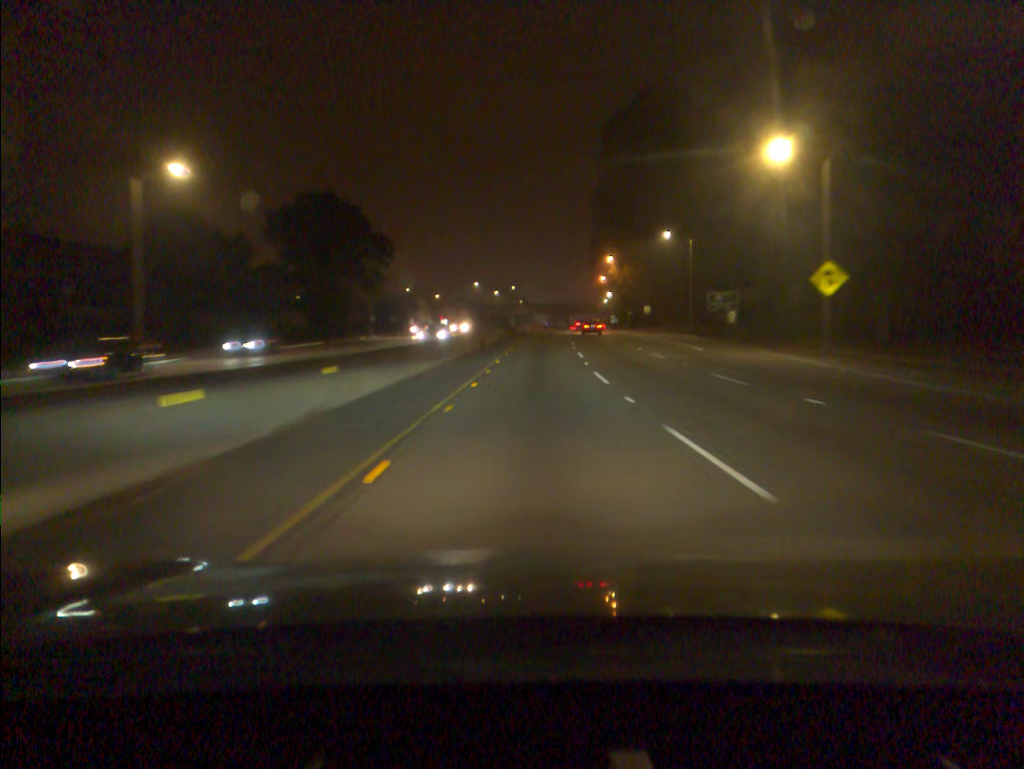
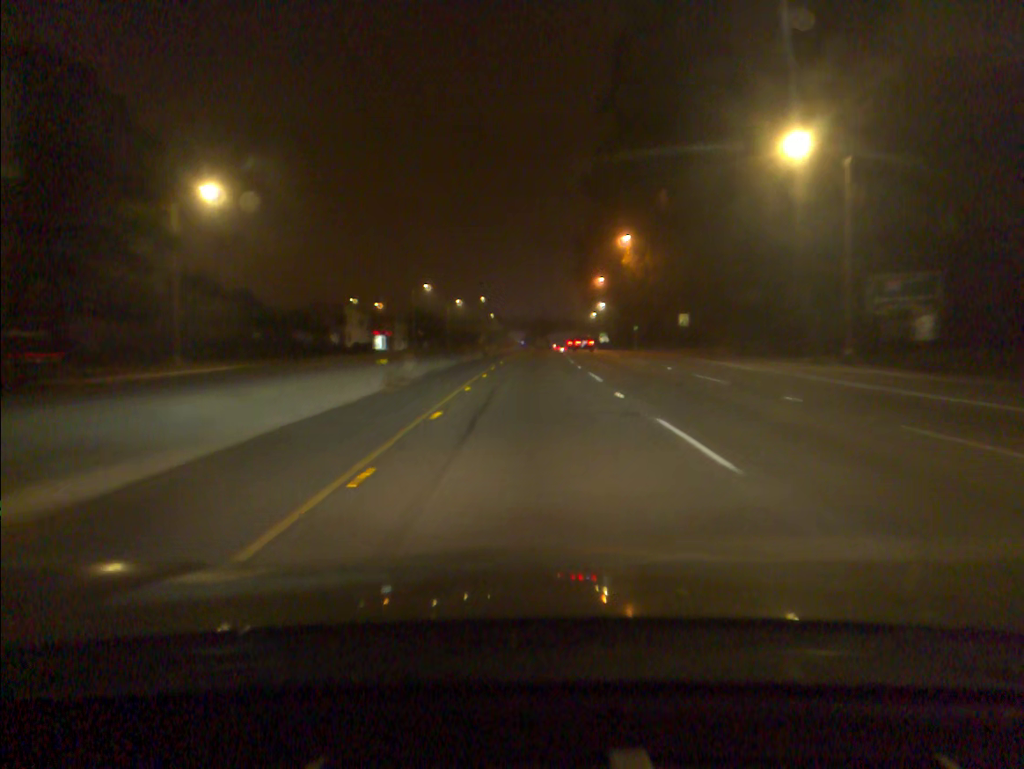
(+0.6, +42.9) m; +2°
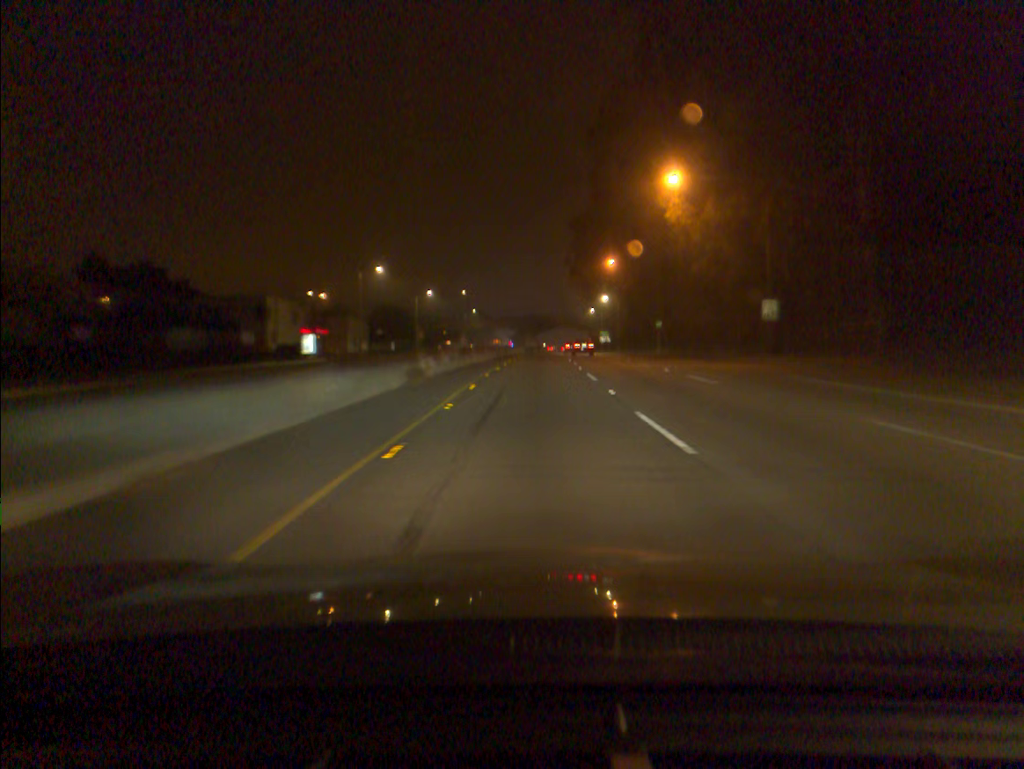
(+0.2, +28.5) m; +1°
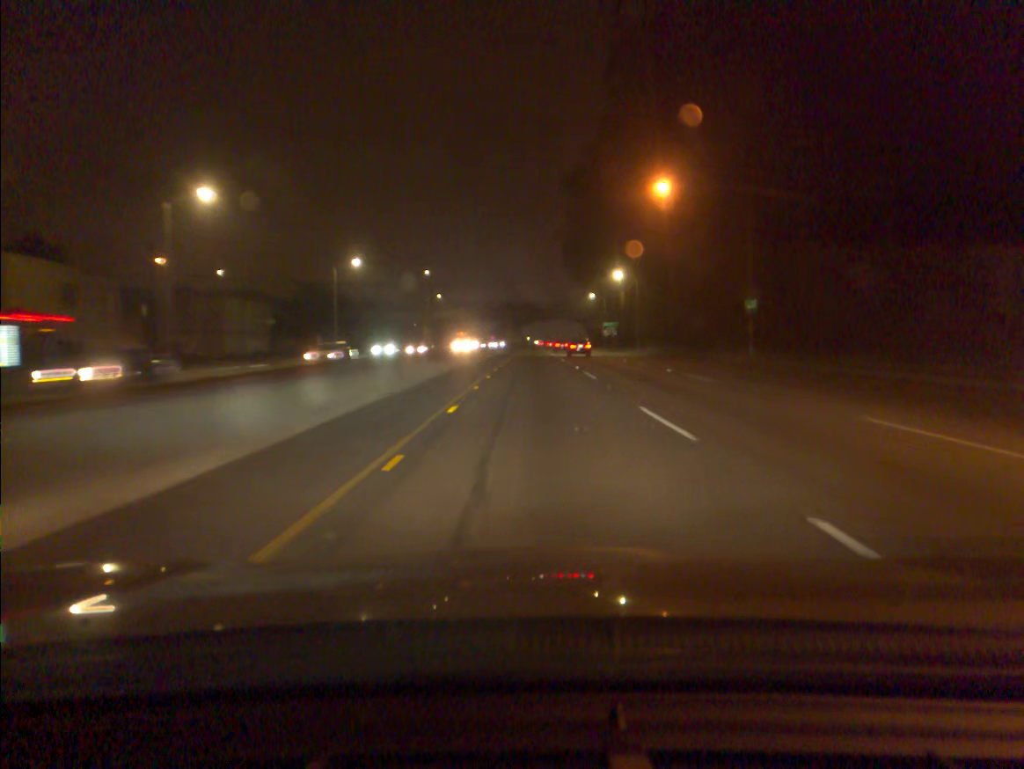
(+0.4, +43.0) m; +1°
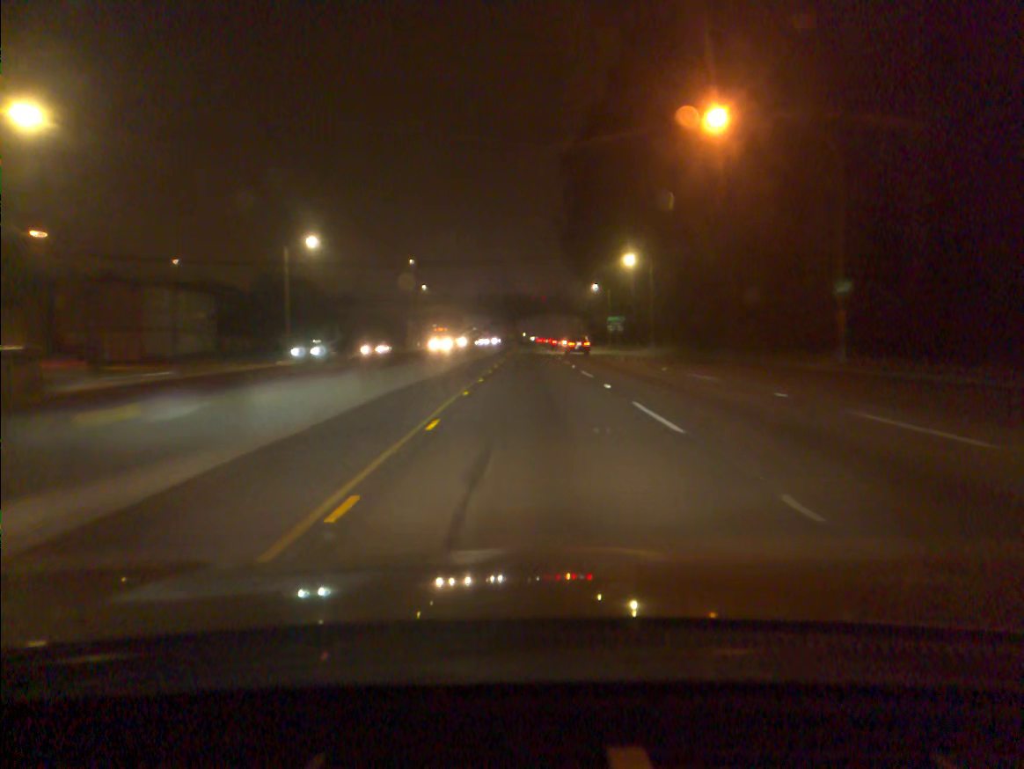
(0.0, +14.5) m; 0°
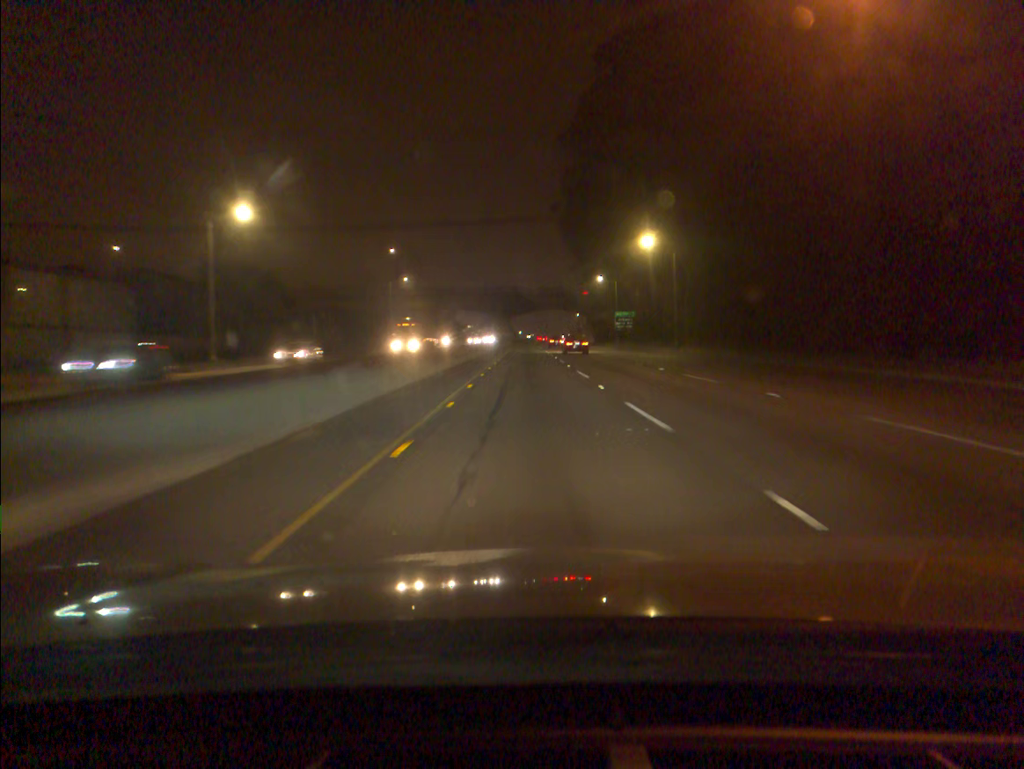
(0.0, +14.4) m; 0°
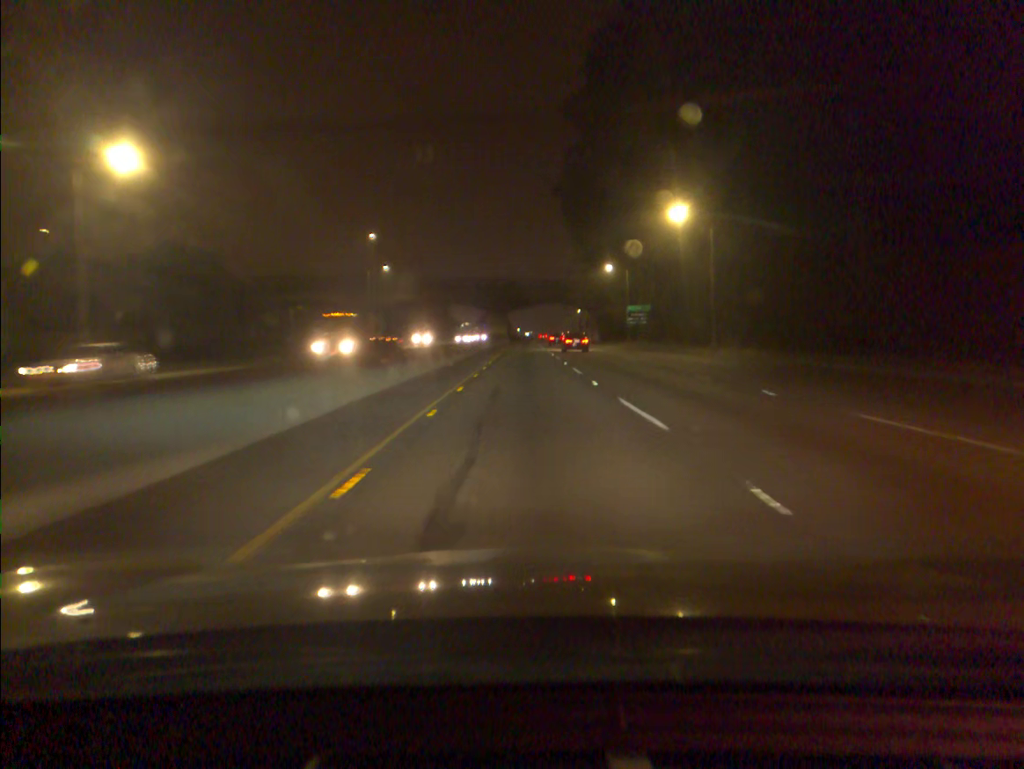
(0.0, +14.4) m; 0°
